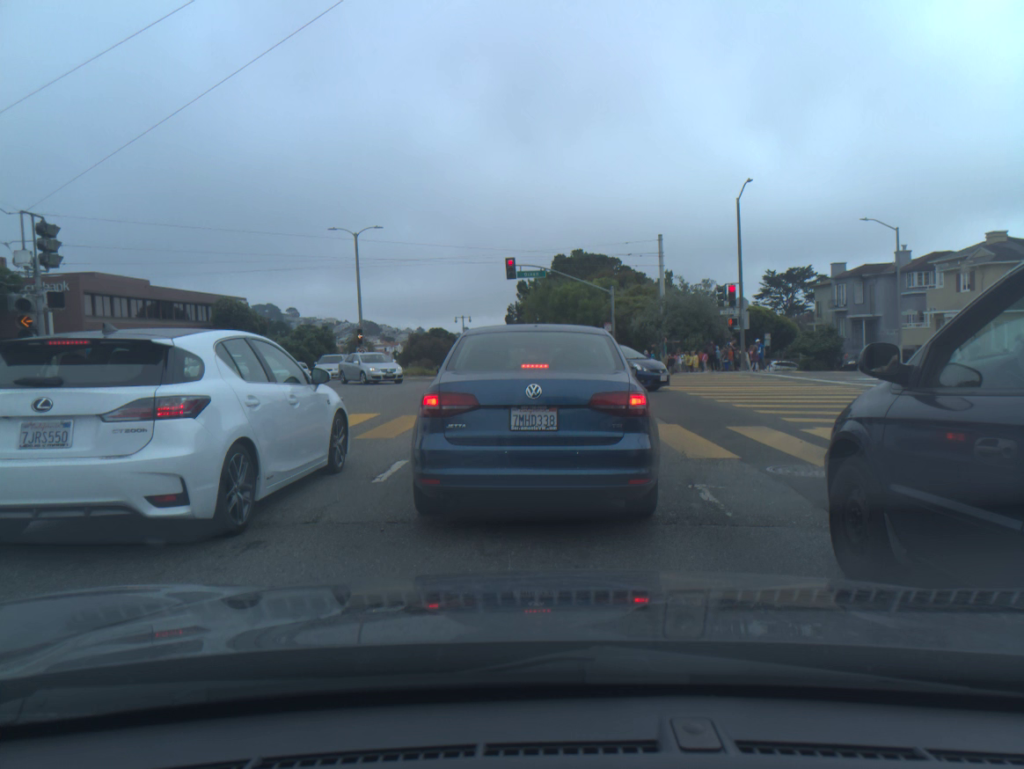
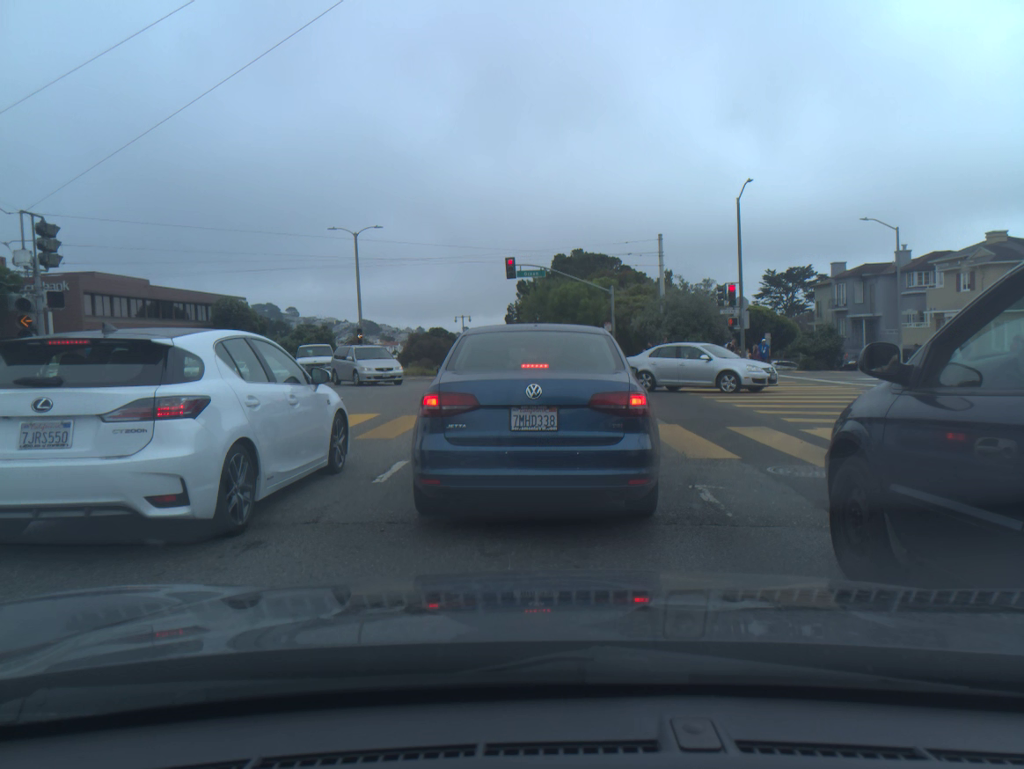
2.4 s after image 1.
(0.0, 0.0) m; 0°
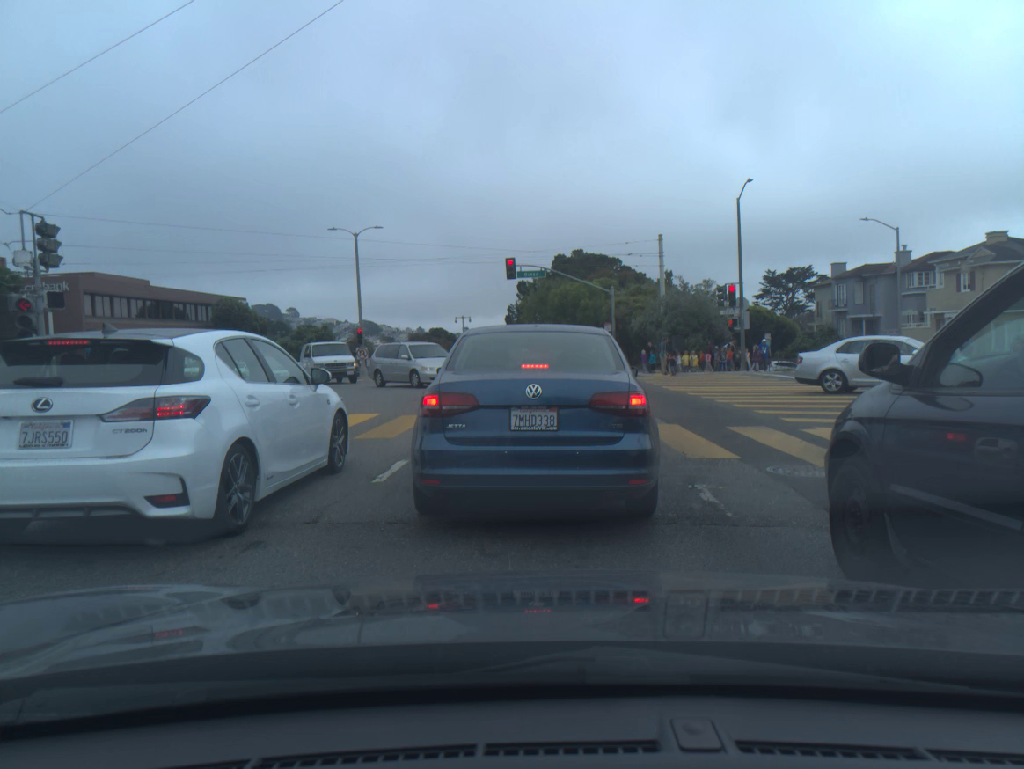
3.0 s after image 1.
(0.0, 0.0) m; 0°
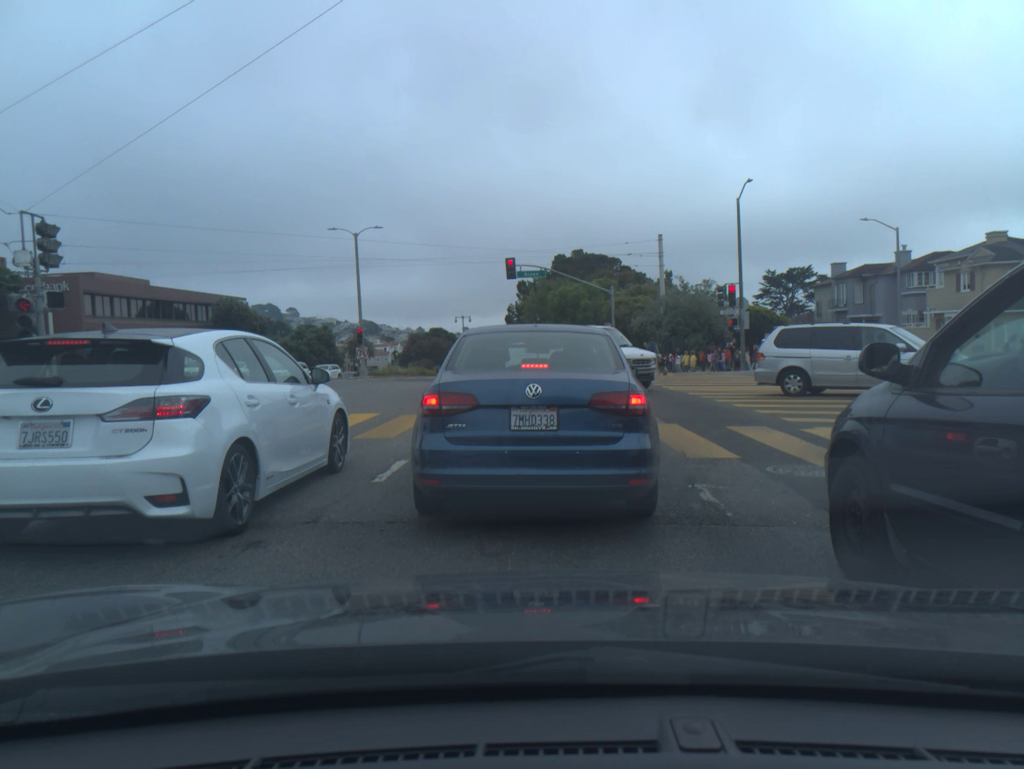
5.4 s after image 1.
(0.0, 0.0) m; 0°
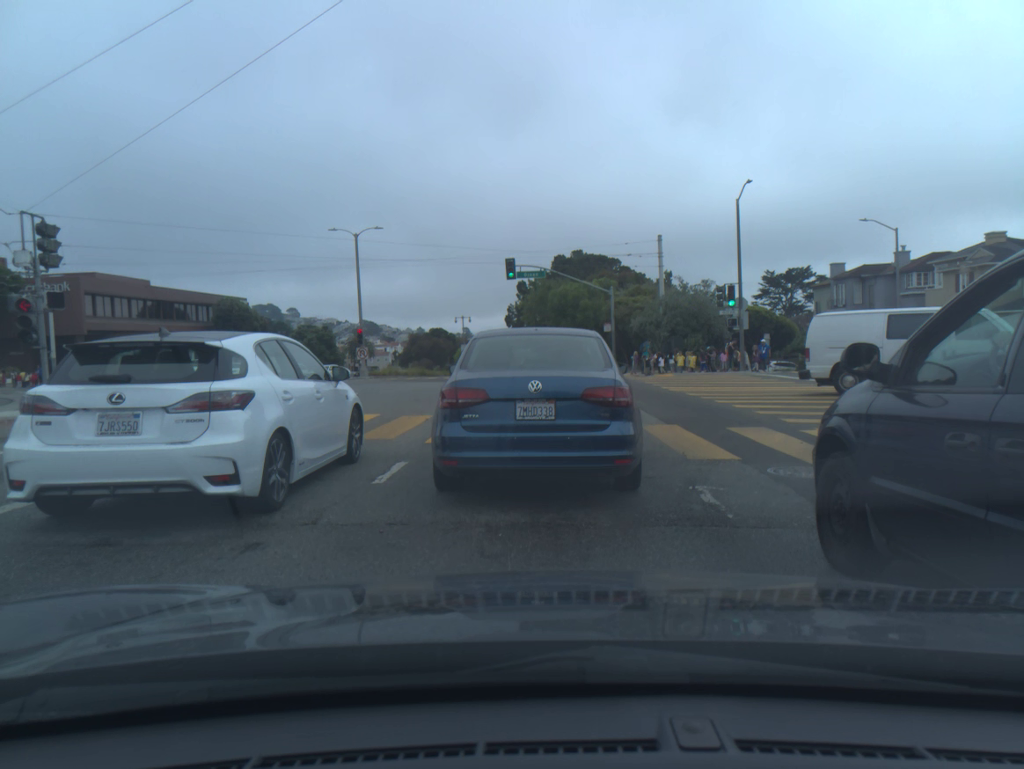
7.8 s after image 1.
(0.0, 0.0) m; 0°
